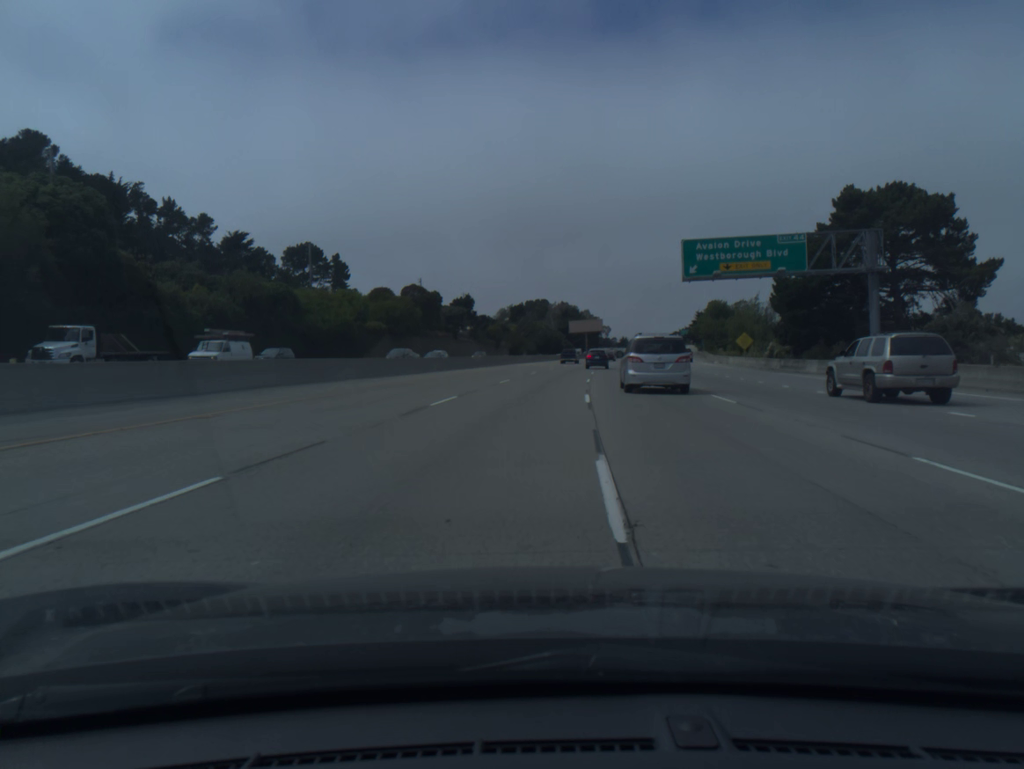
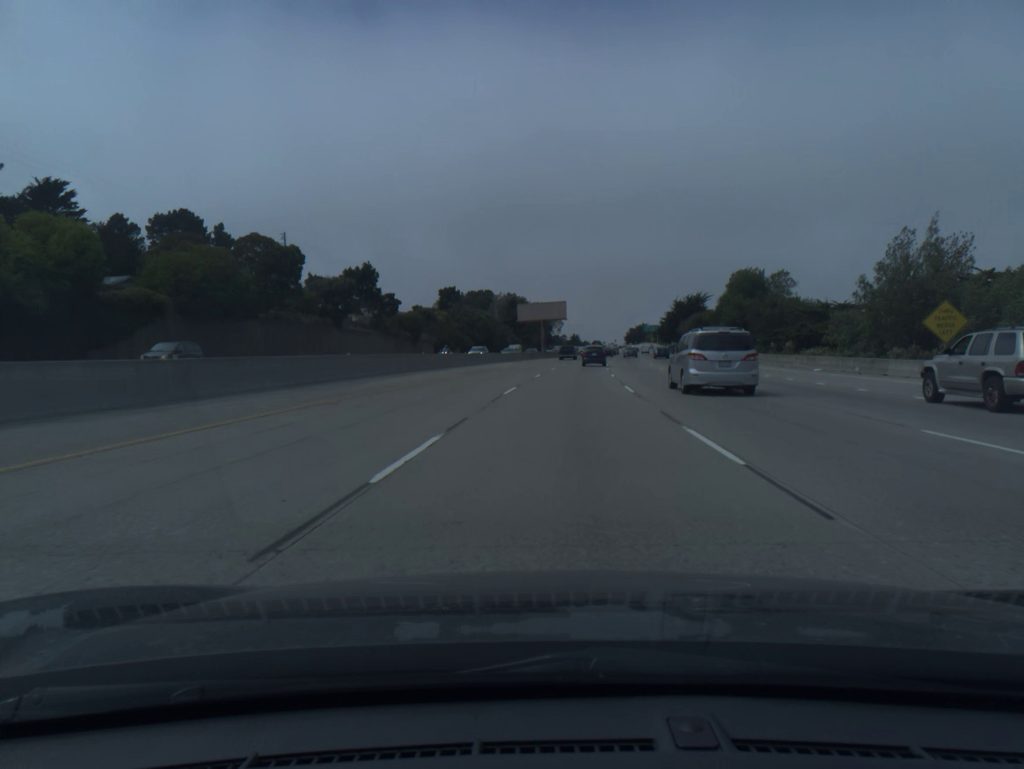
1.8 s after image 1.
(+1.8, +54.6) m; +4°
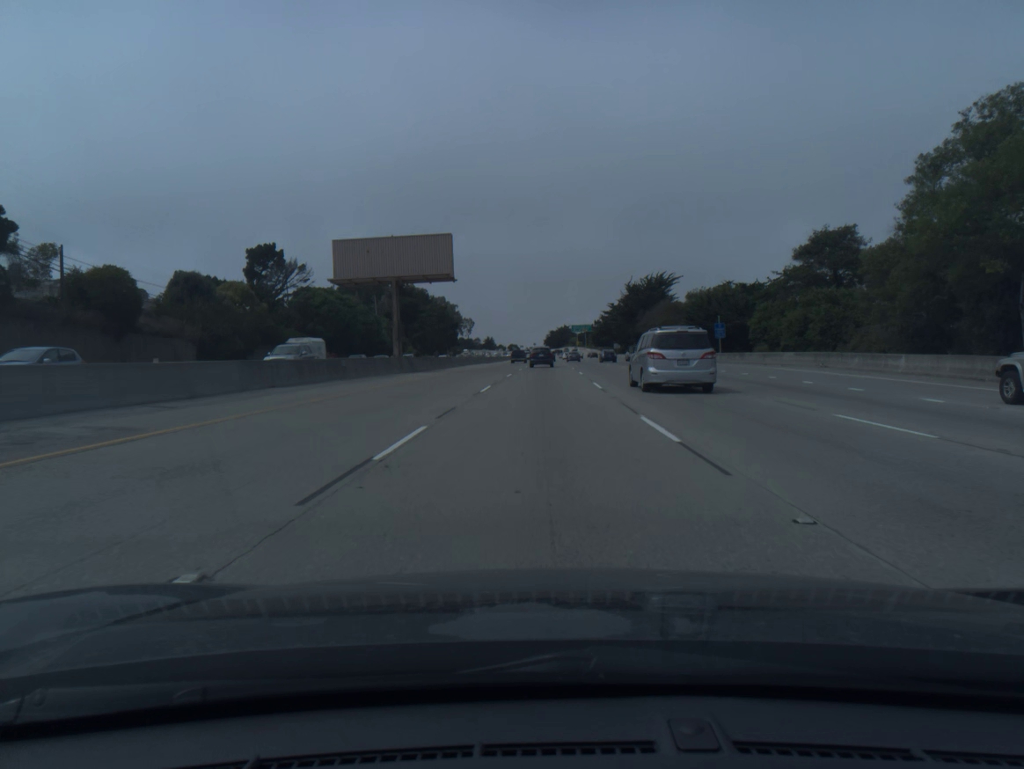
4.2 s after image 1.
(+4.2, +71.2) m; +6°
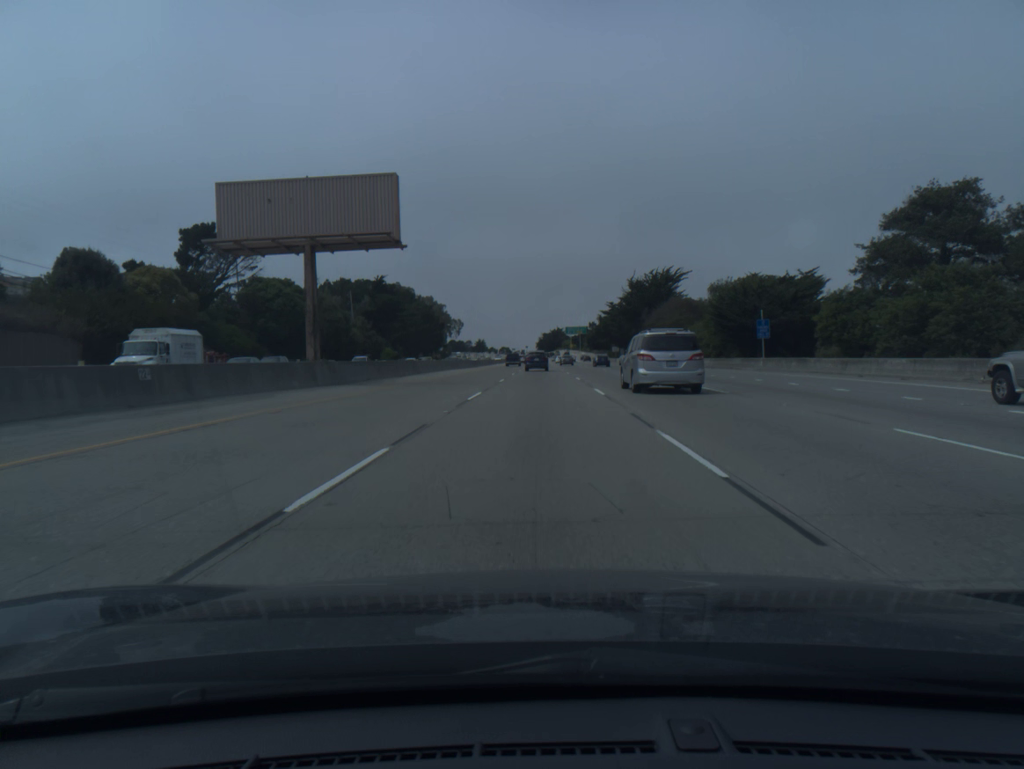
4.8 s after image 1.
(+0.1, +17.5) m; 0°
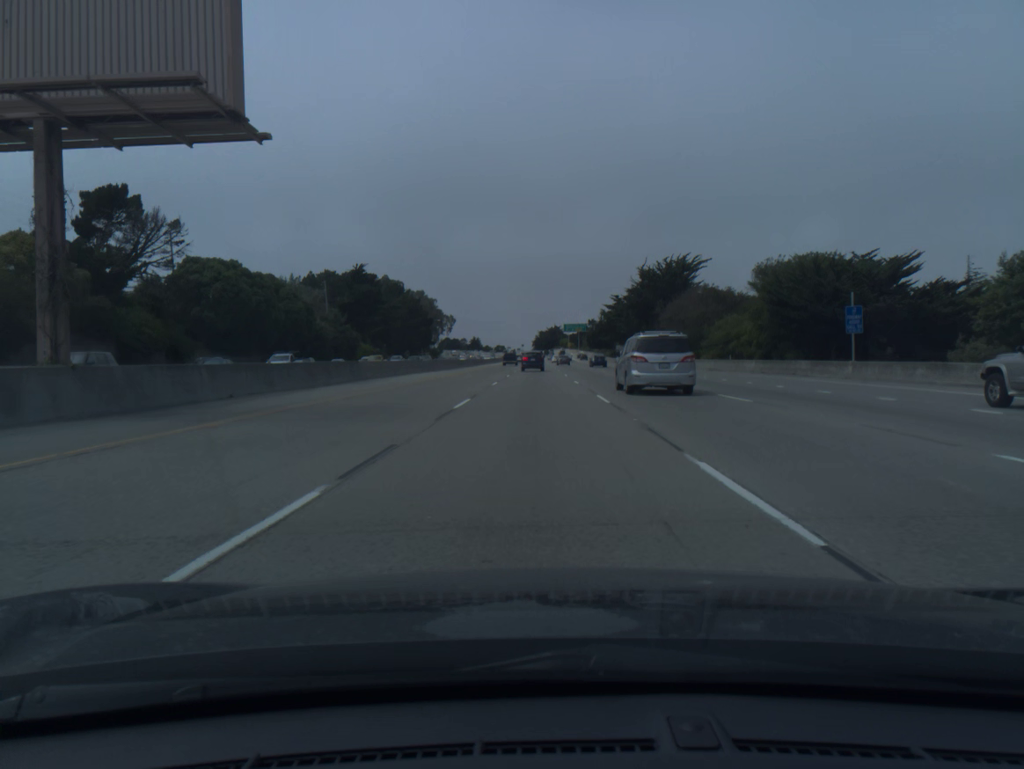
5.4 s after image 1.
(+0.1, +17.4) m; 0°
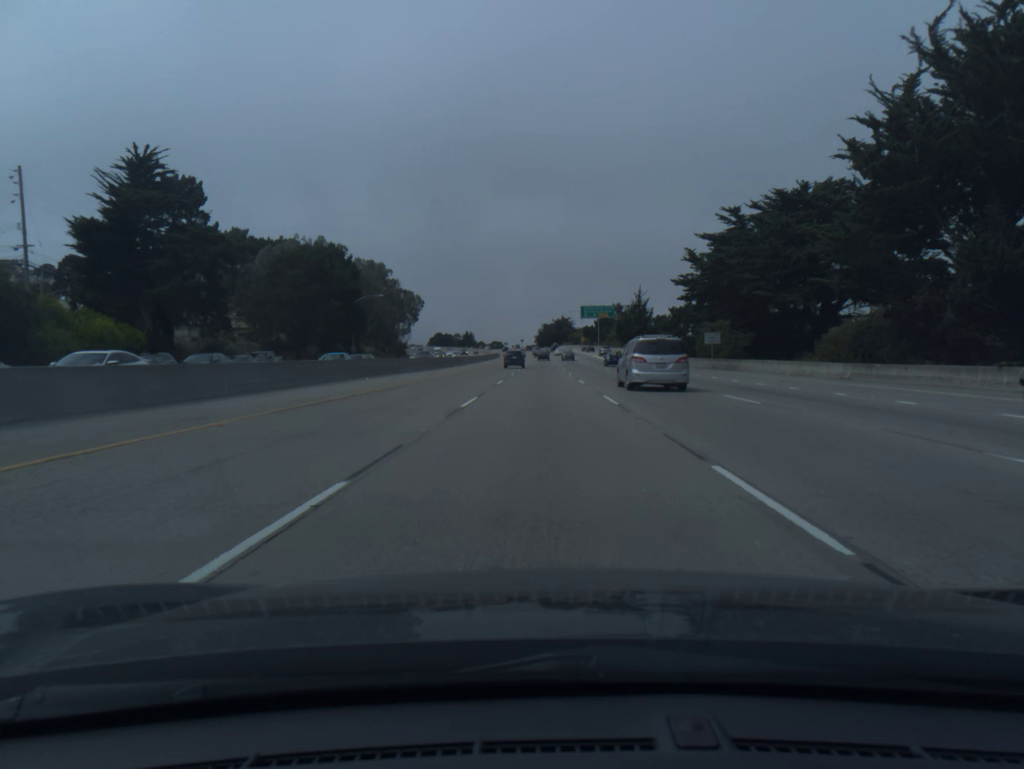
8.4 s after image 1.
(-0.2, +87.5) m; 0°
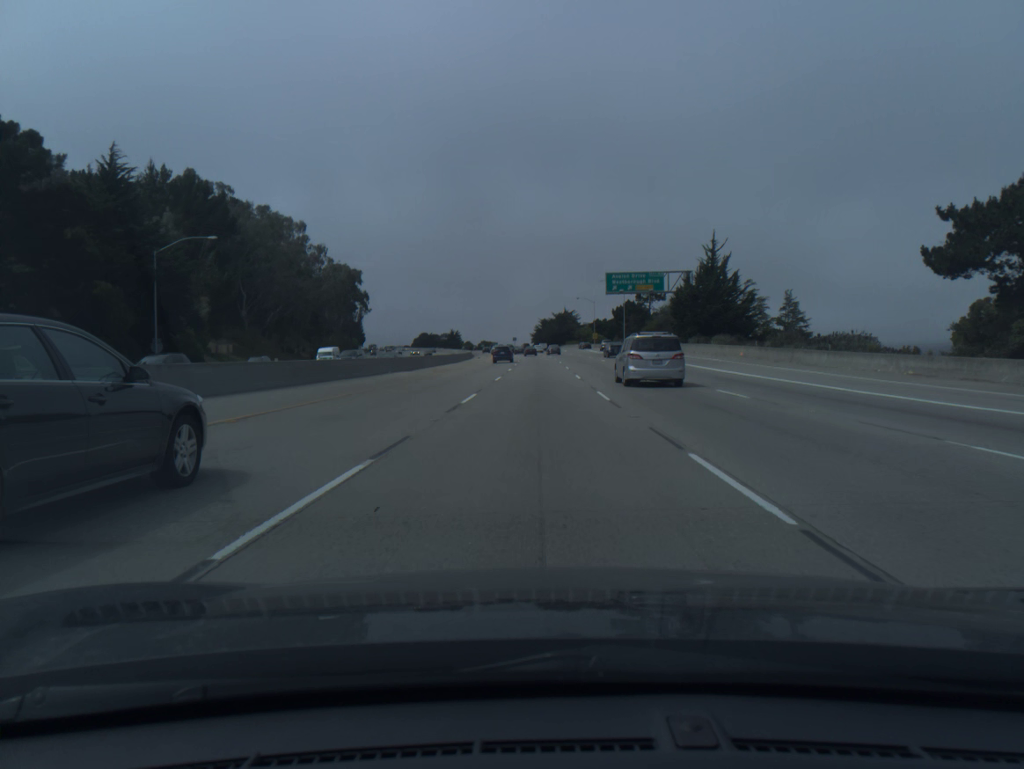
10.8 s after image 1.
(+0.2, +72.1) m; 0°
